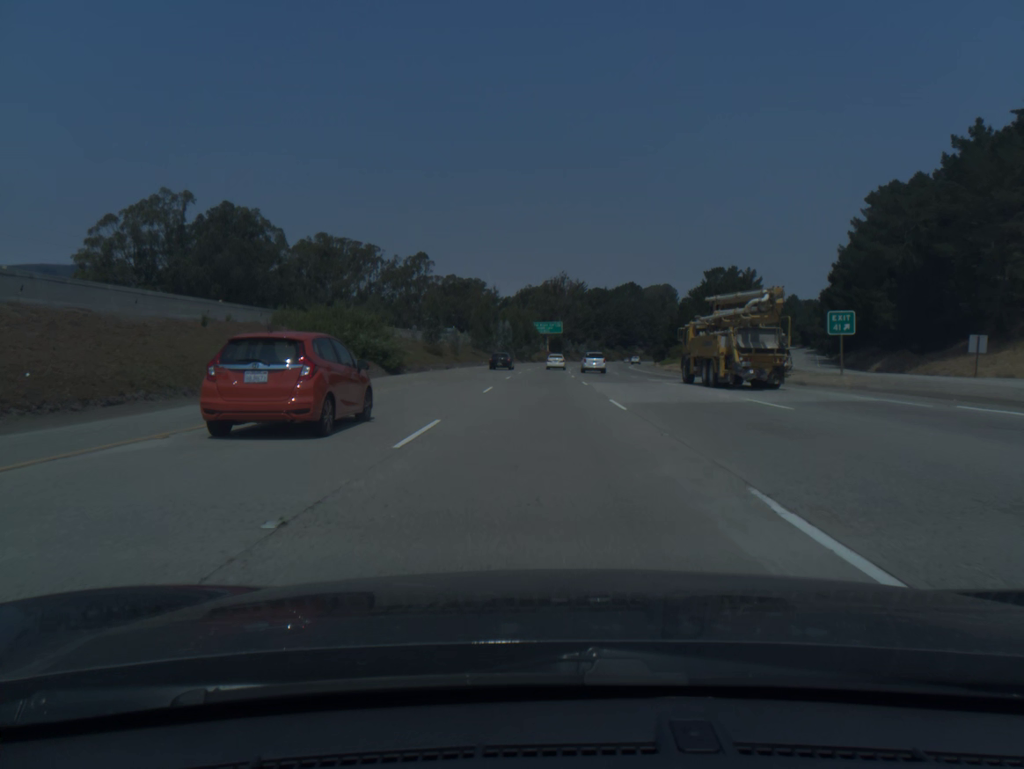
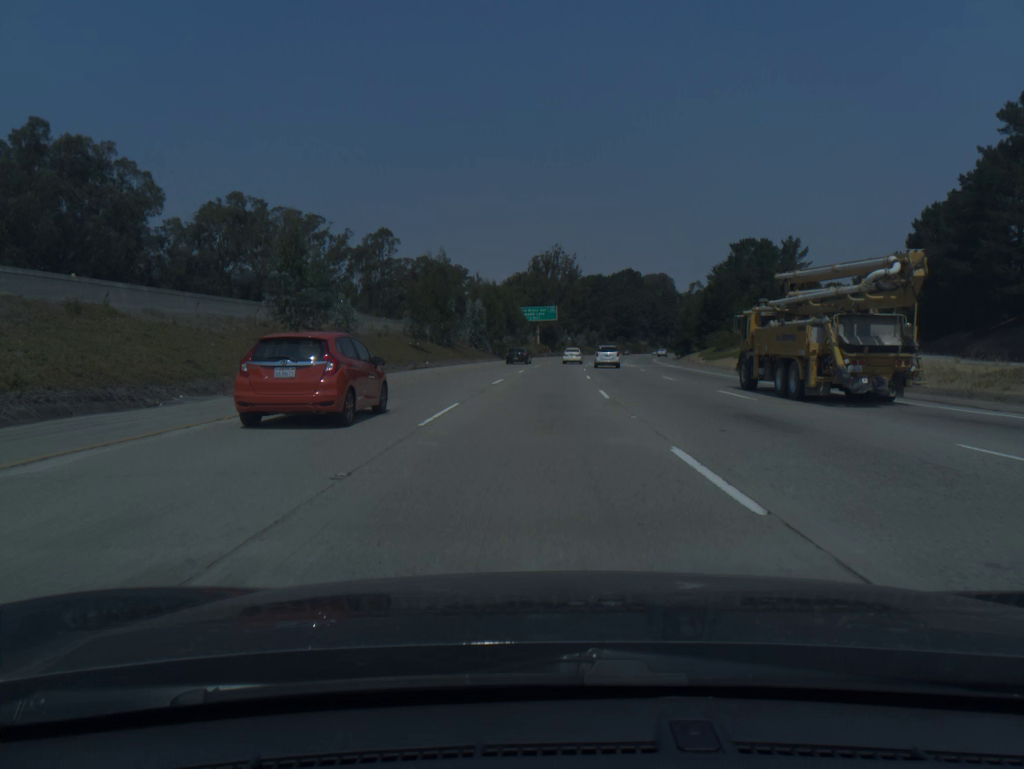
(+0.2, +40.3) m; +1°
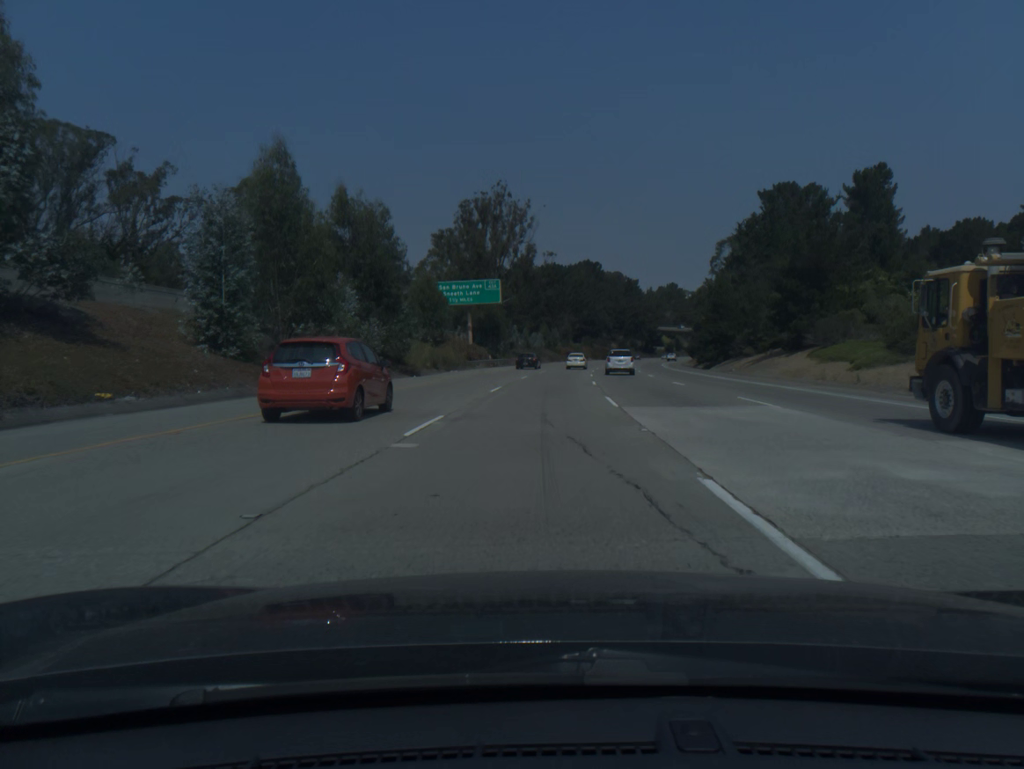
(+1.7, +60.5) m; +3°
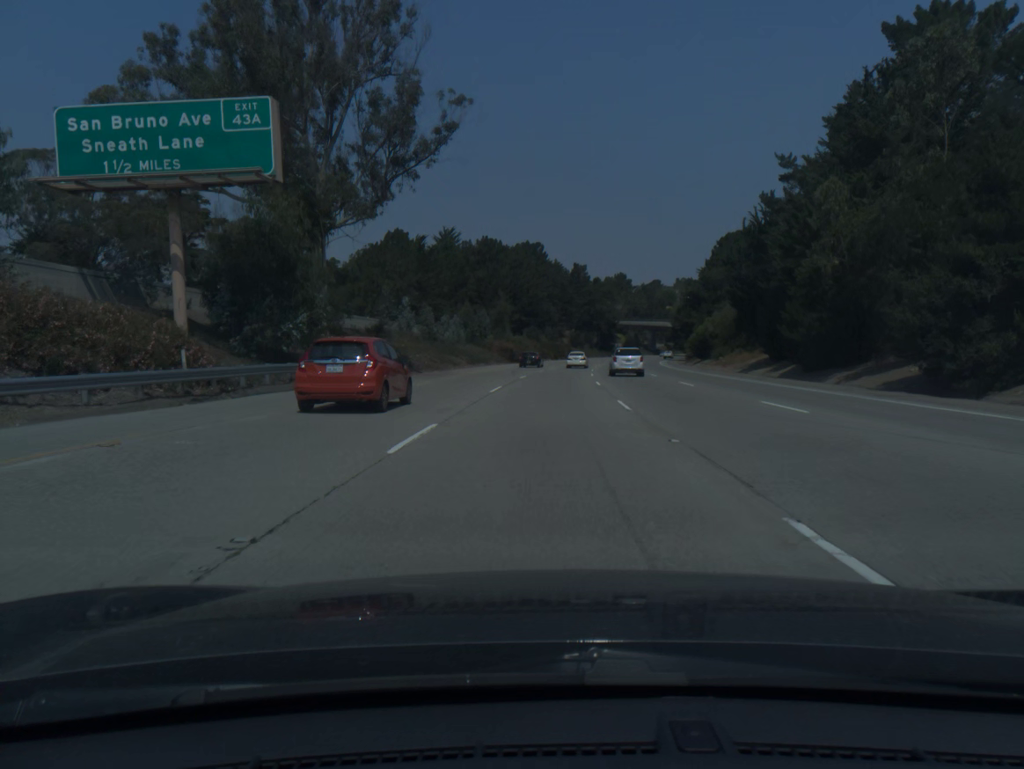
(+2.1, +60.5) m; +4°
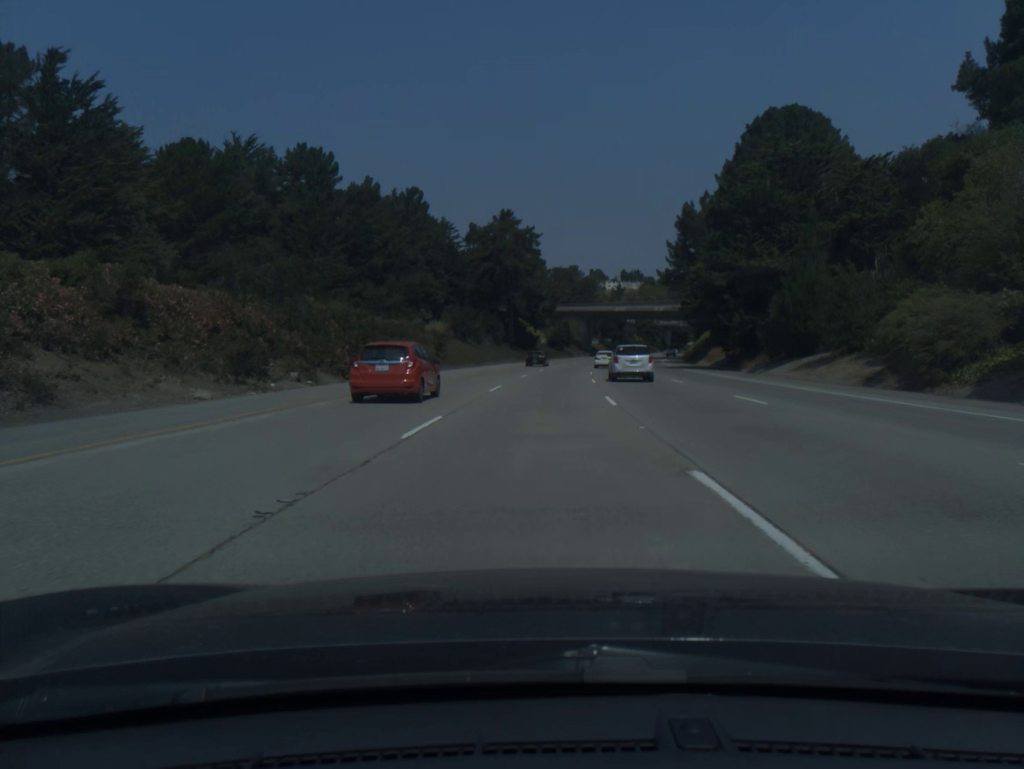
(+6.4, +99.9) m; +7°
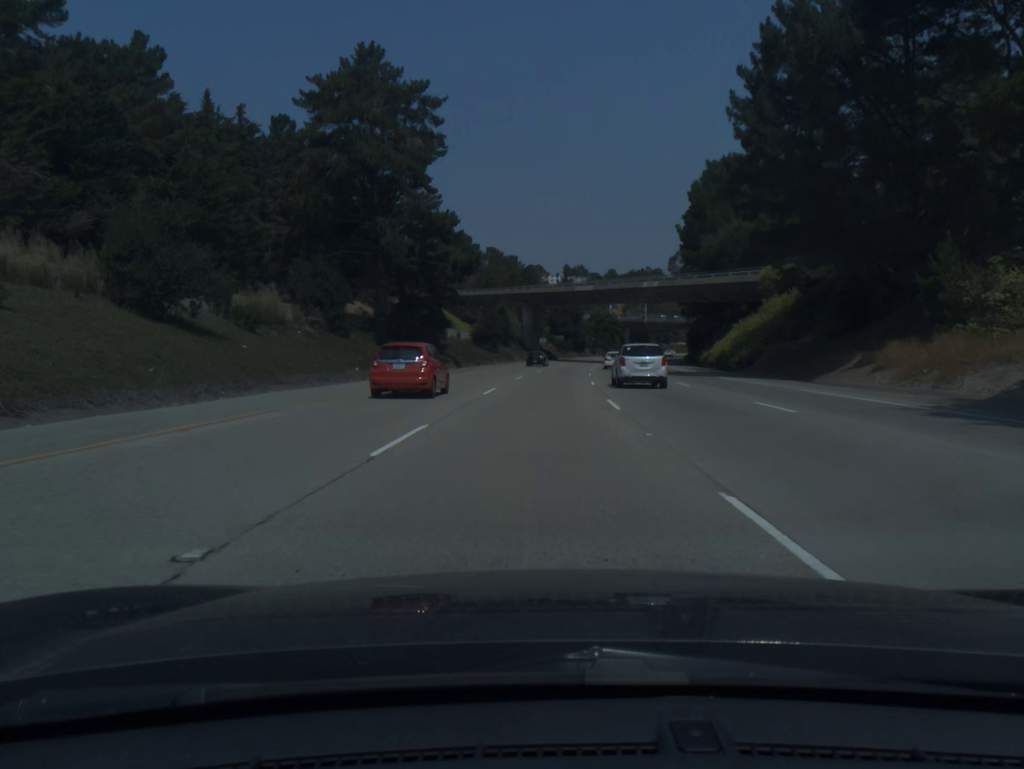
(+2.4, +60.0) m; +4°
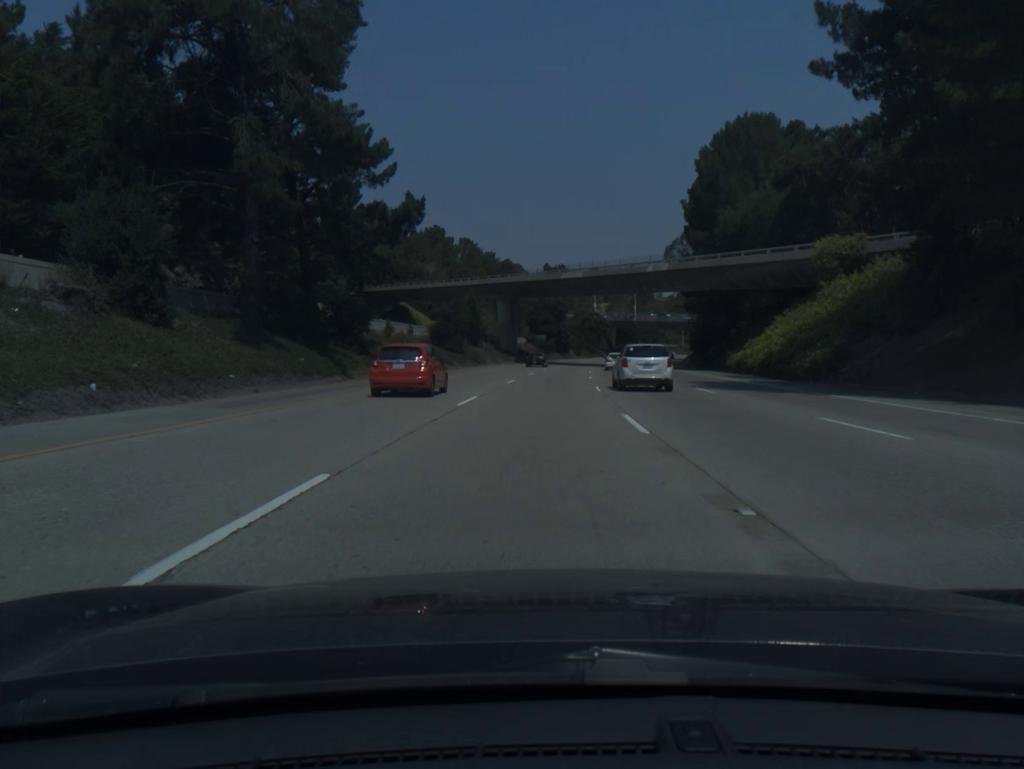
(+0.2, +20.1) m; +1°
